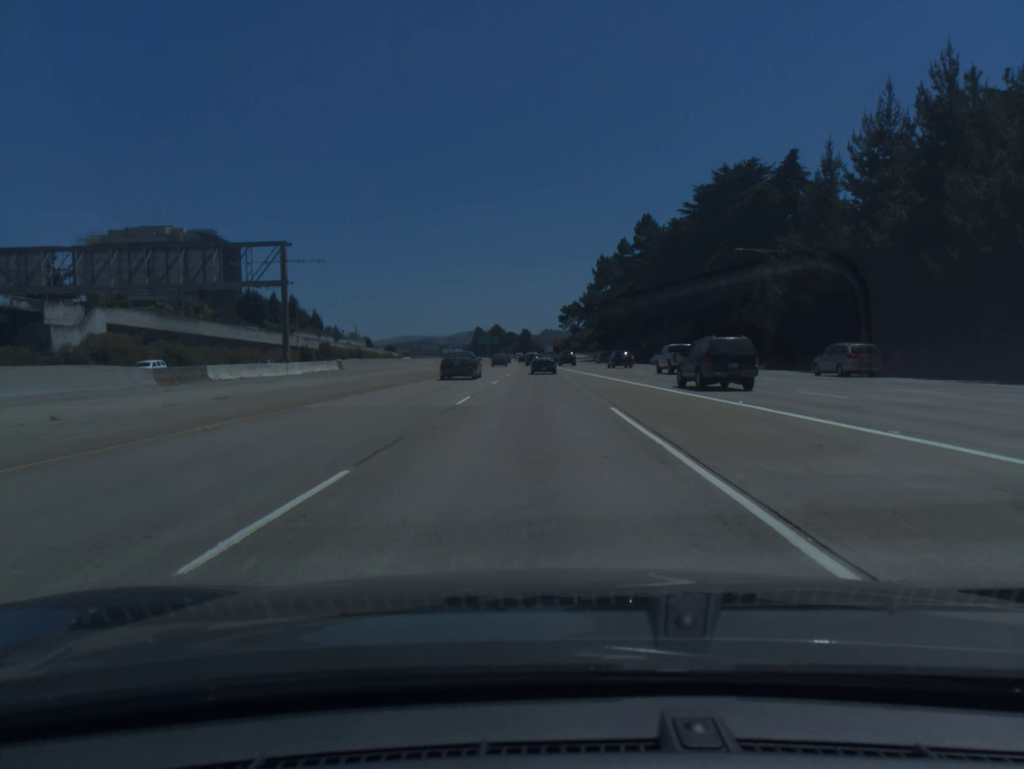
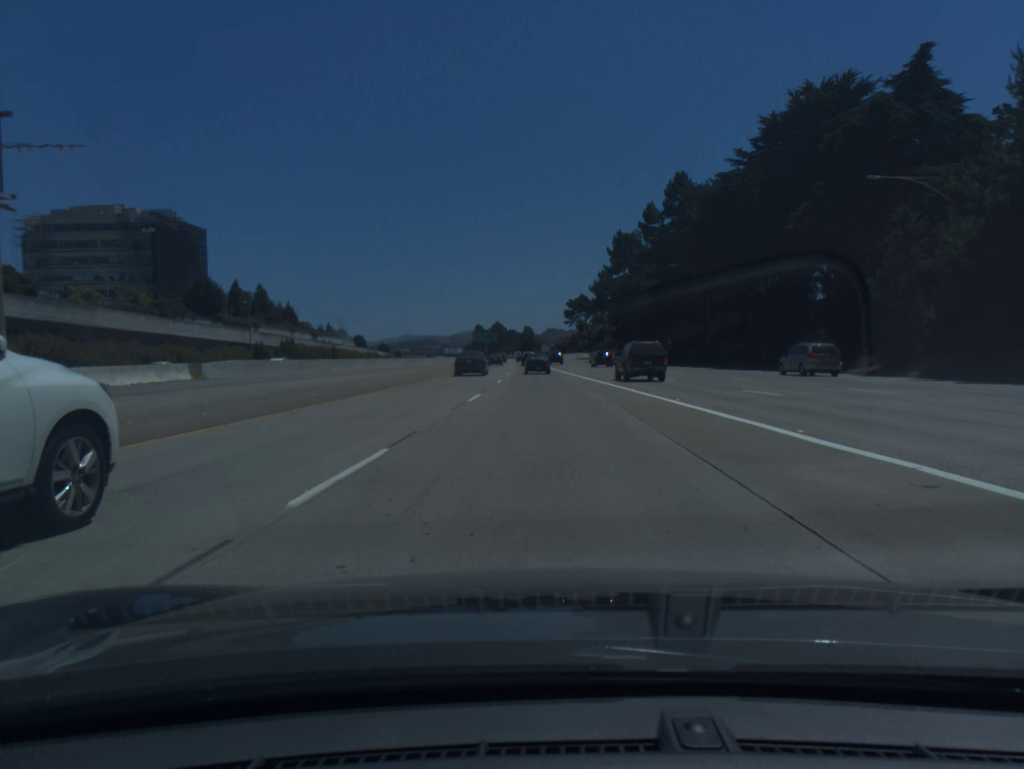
(-0.1, +27.7) m; 0°
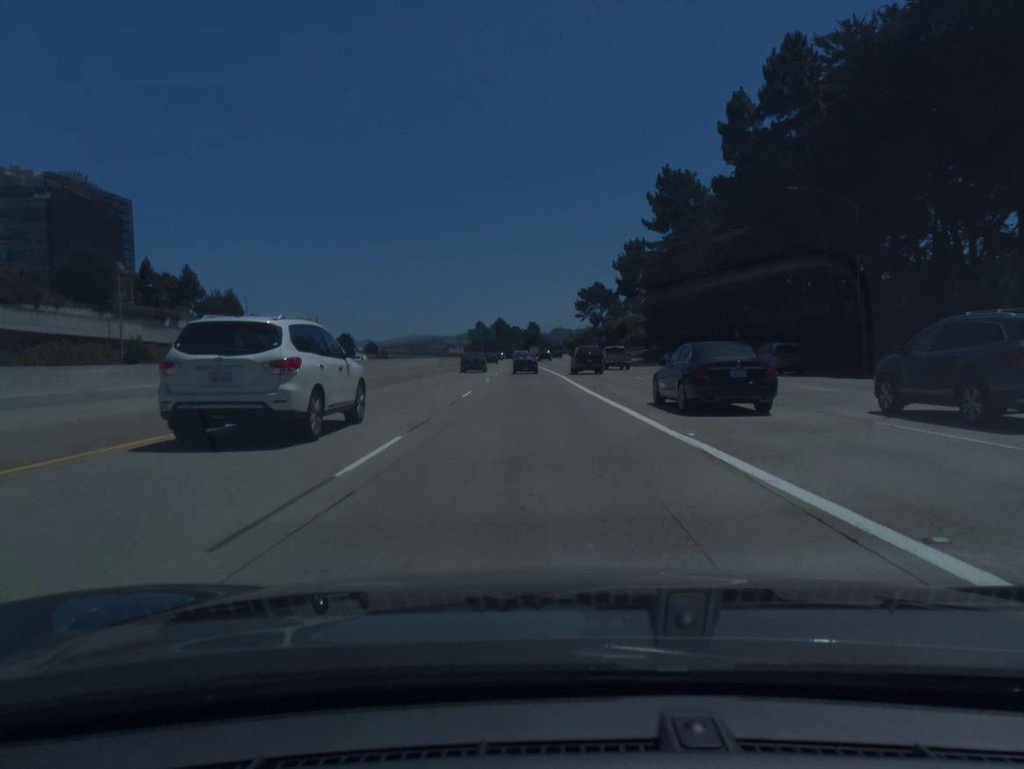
(-0.1, +42.0) m; 0°
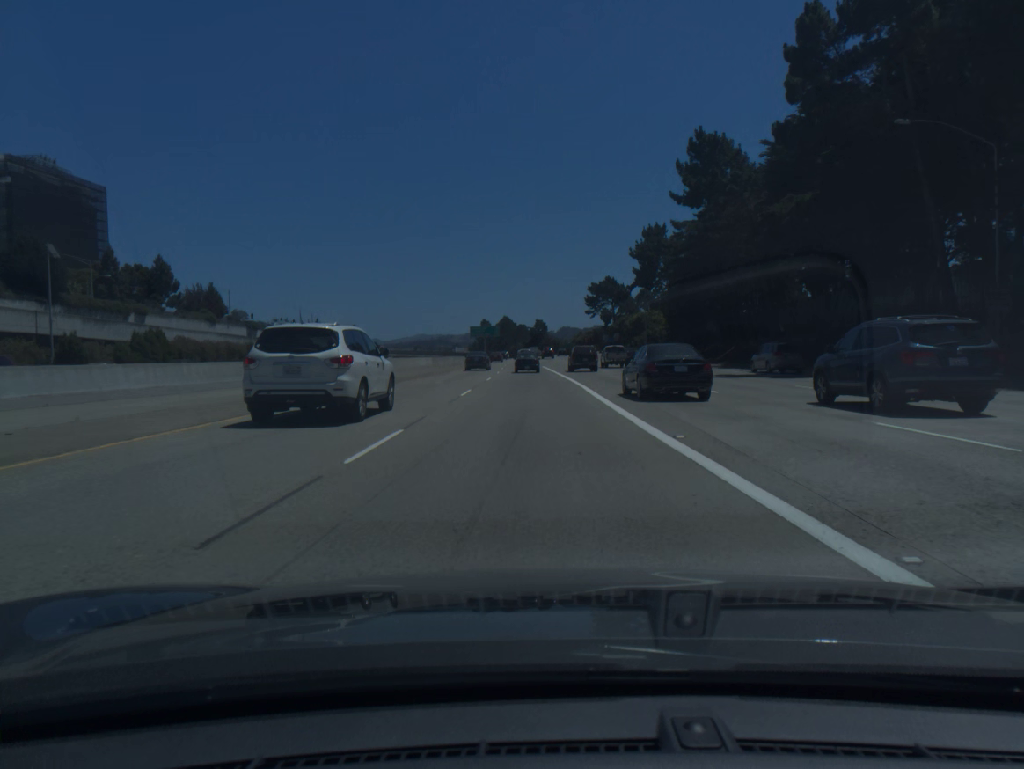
(-0.1, +14.1) m; -1°
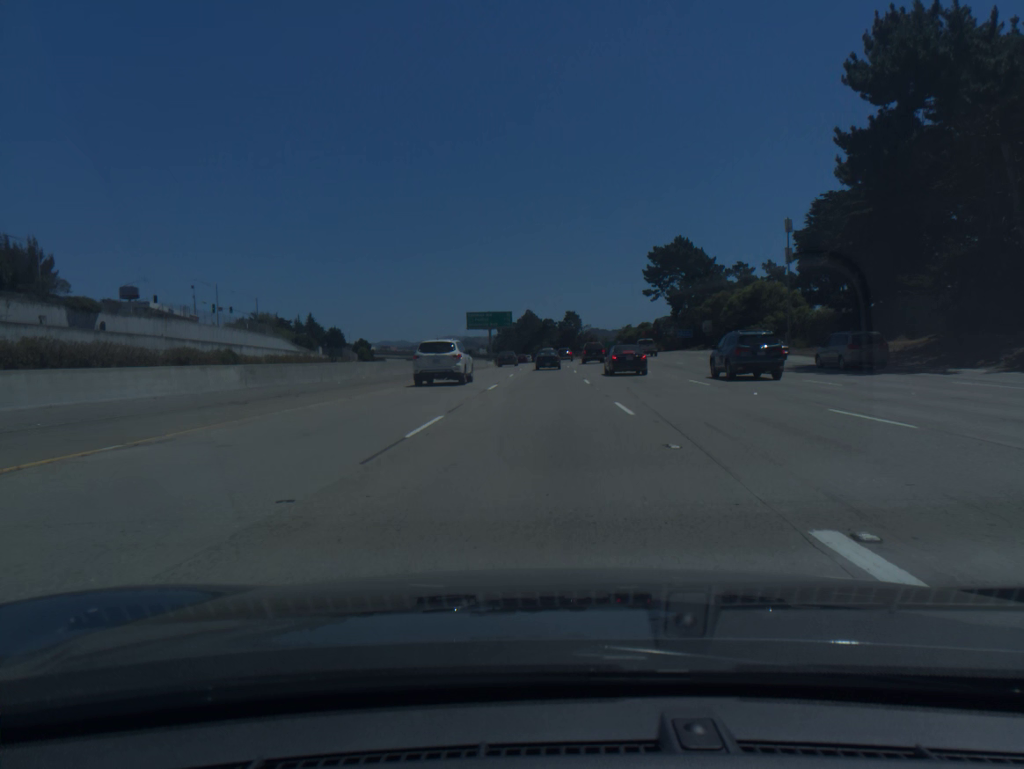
(-1.5, +70.5) m; -2°
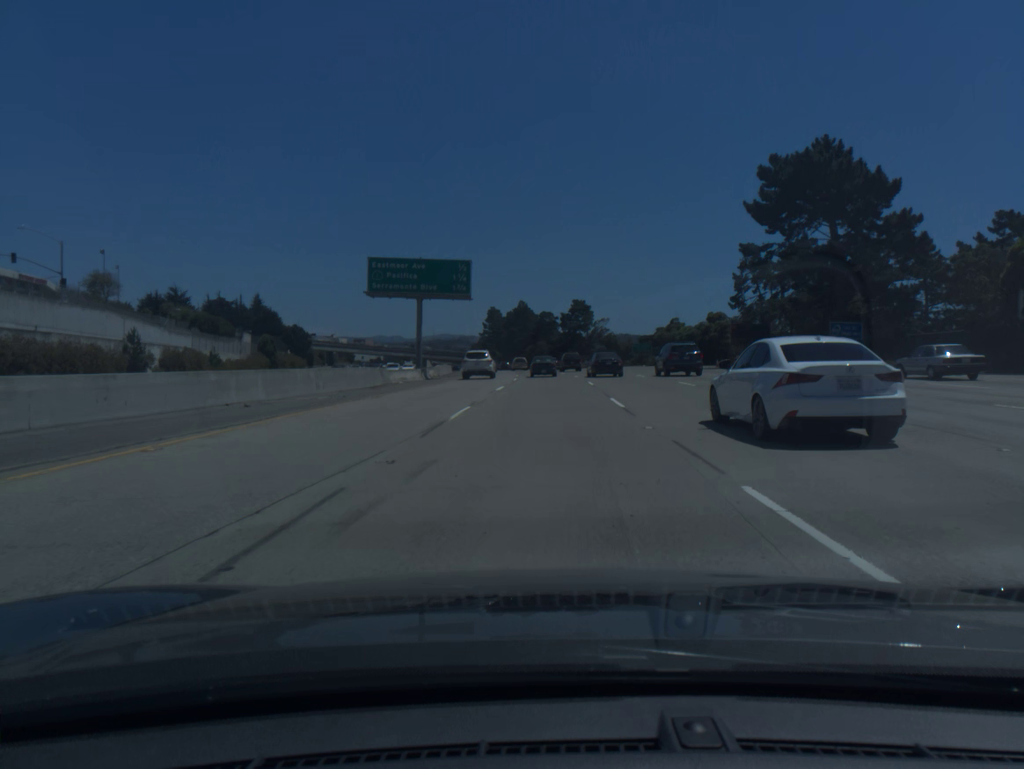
(+0.2, +70.1) m; 0°
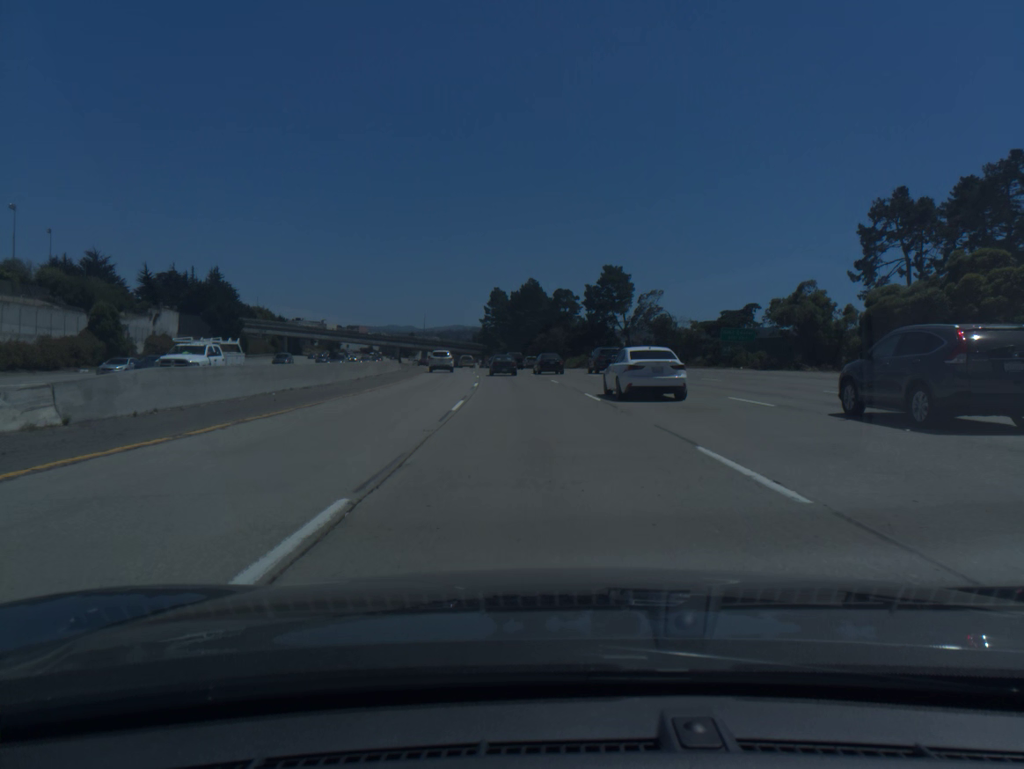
(-0.1, +55.3) m; -1°
